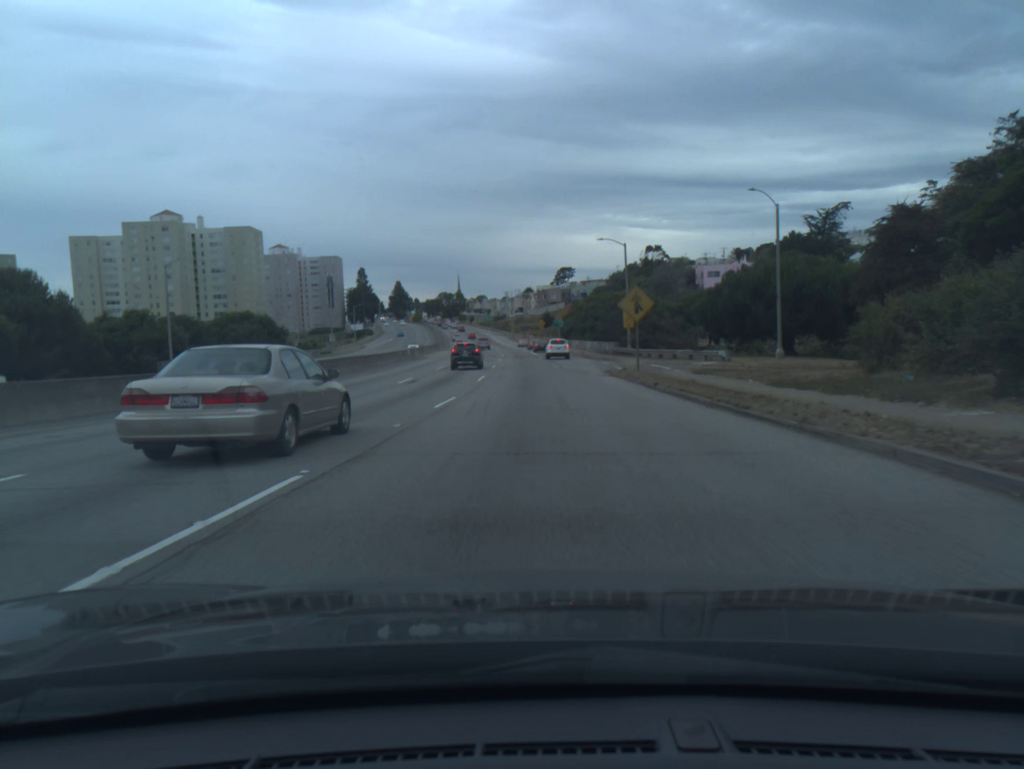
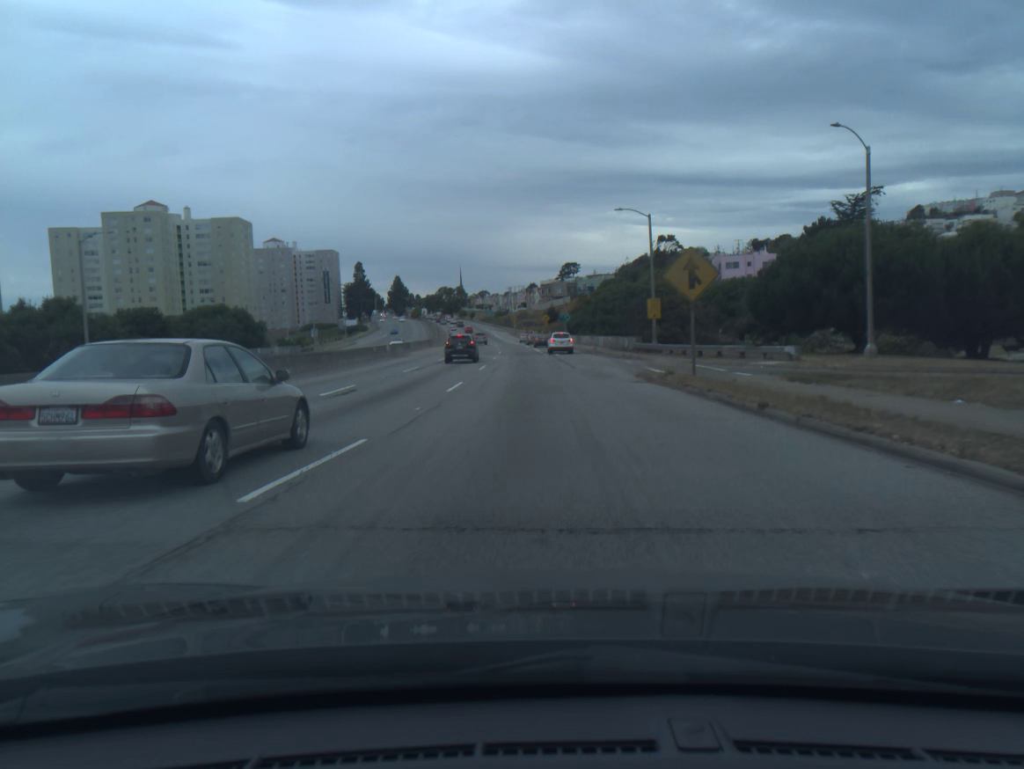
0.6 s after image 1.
(0.0, +12.1) m; 0°
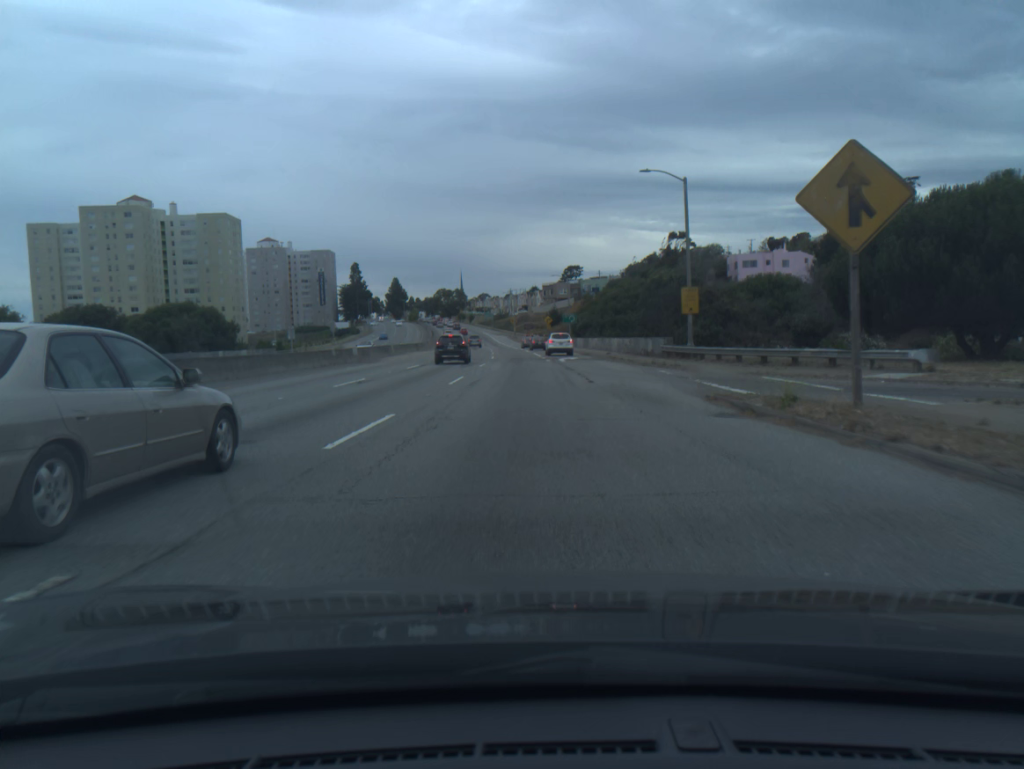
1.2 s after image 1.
(0.0, +12.3) m; 0°
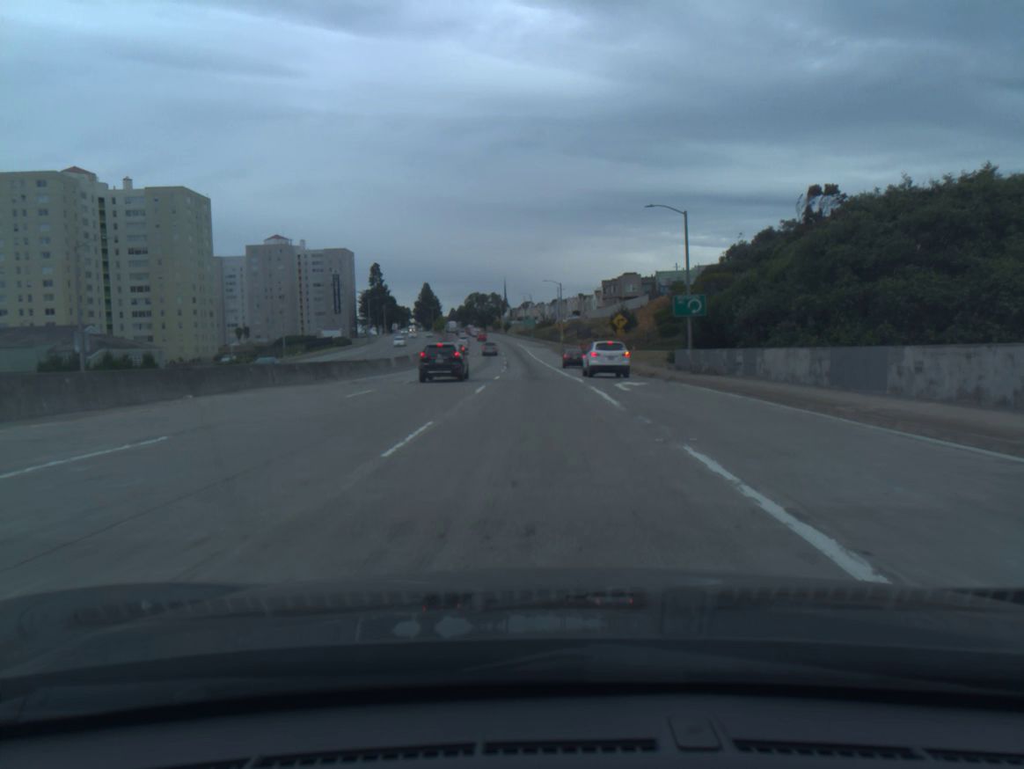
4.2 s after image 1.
(-1.8, +60.7) m; -3°
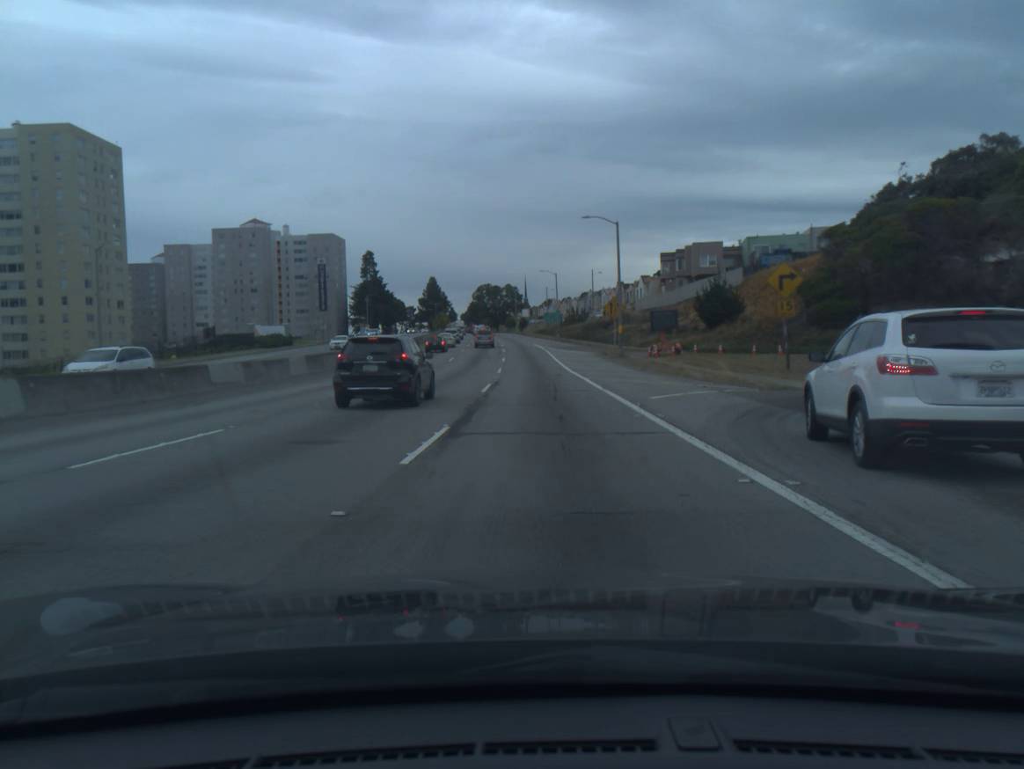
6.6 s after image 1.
(-1.0, +50.2) m; -2°
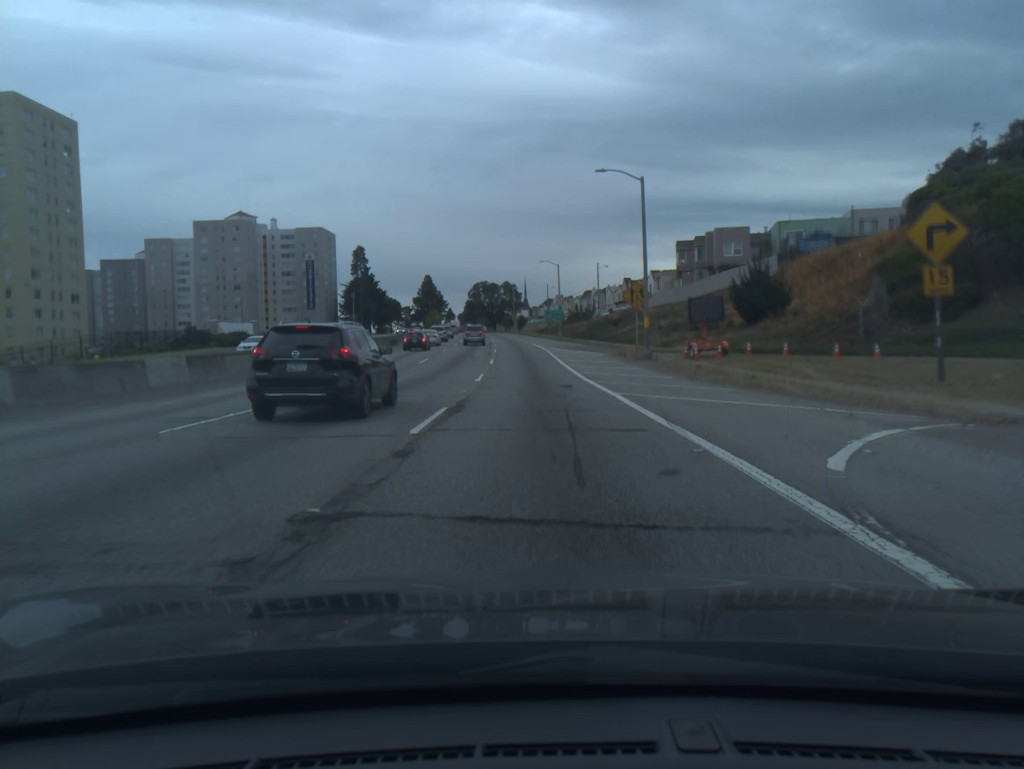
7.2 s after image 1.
(0.0, +12.9) m; 0°
